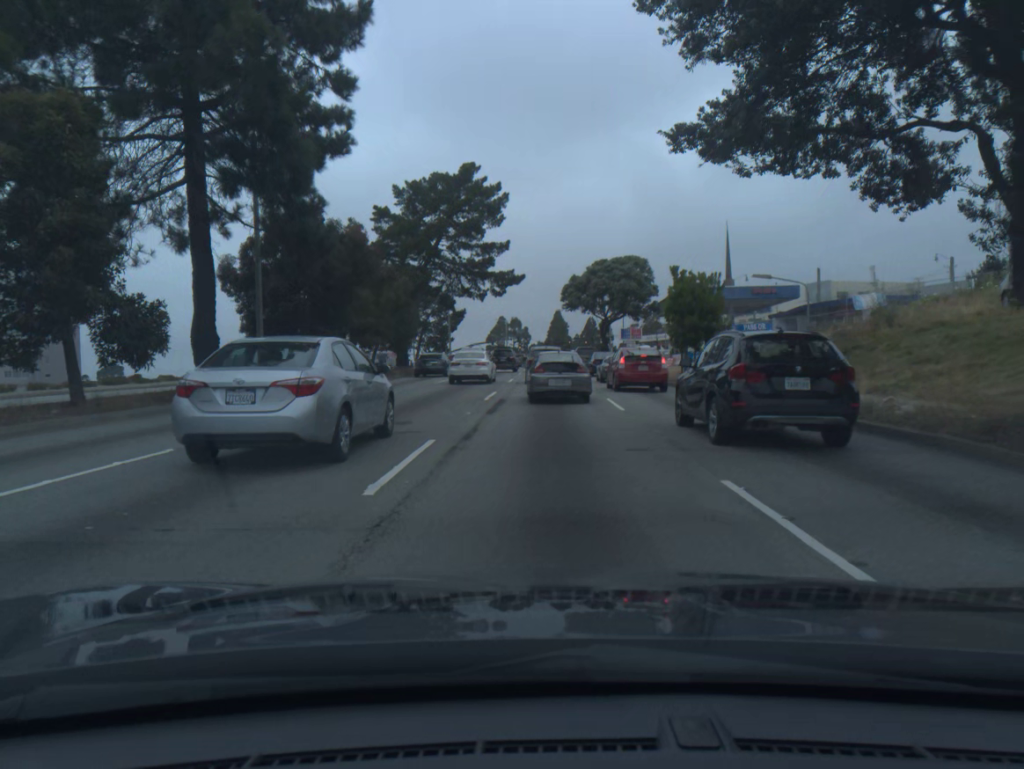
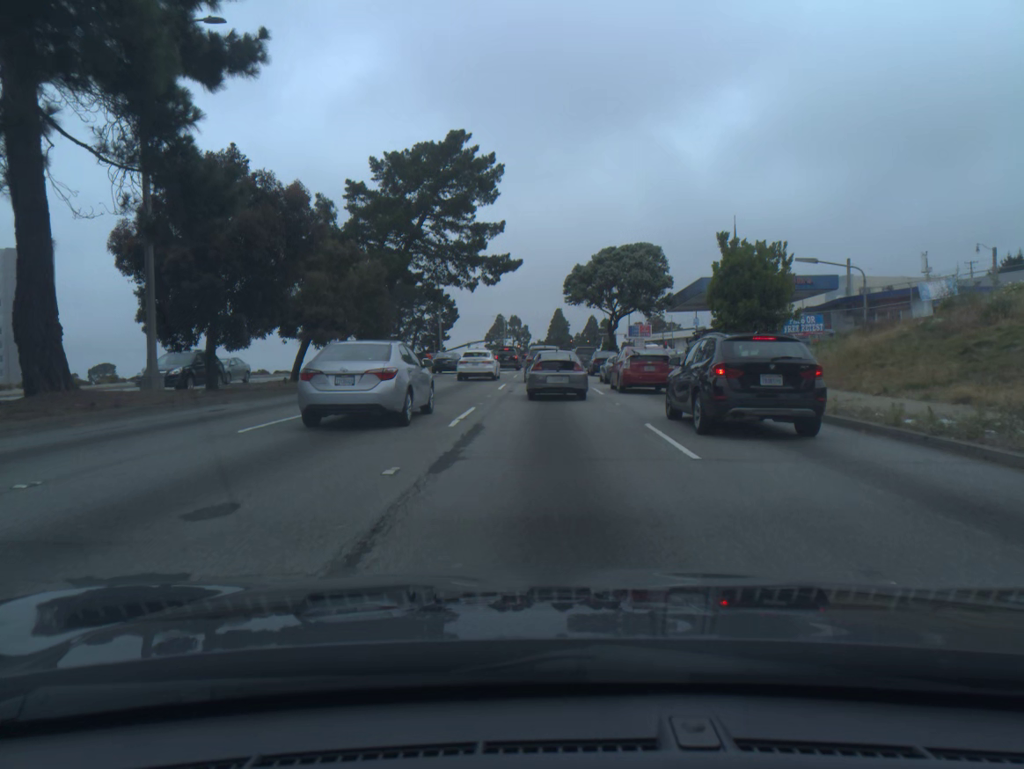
(0.0, +8.2) m; 0°
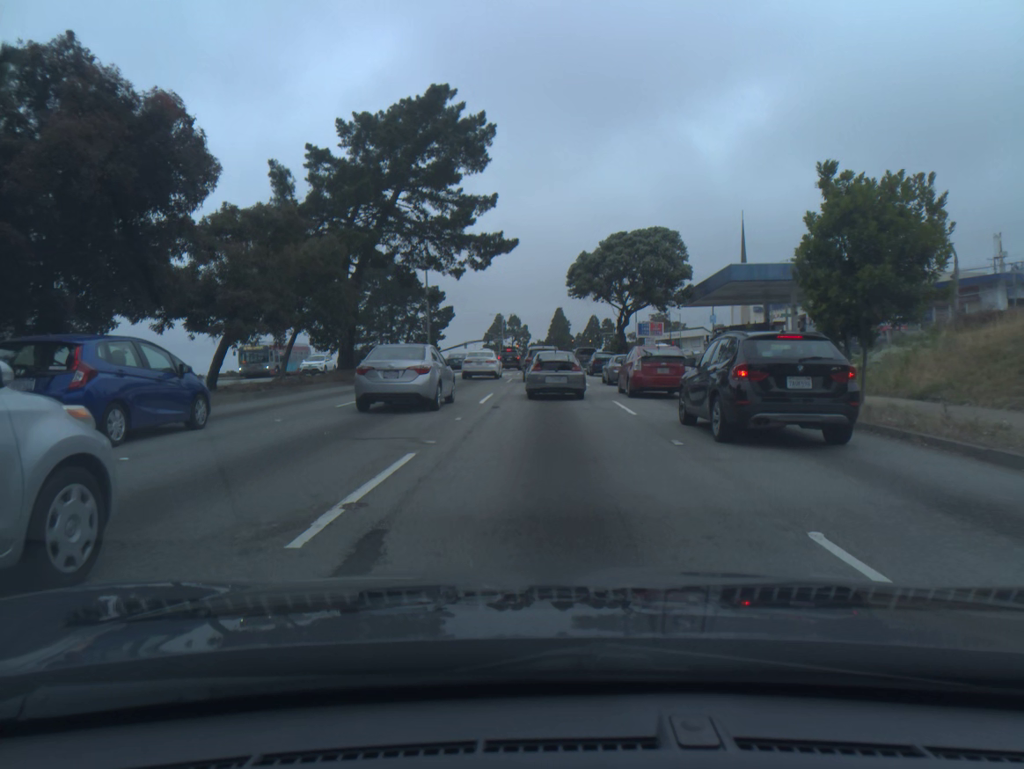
(0.0, +8.2) m; 0°
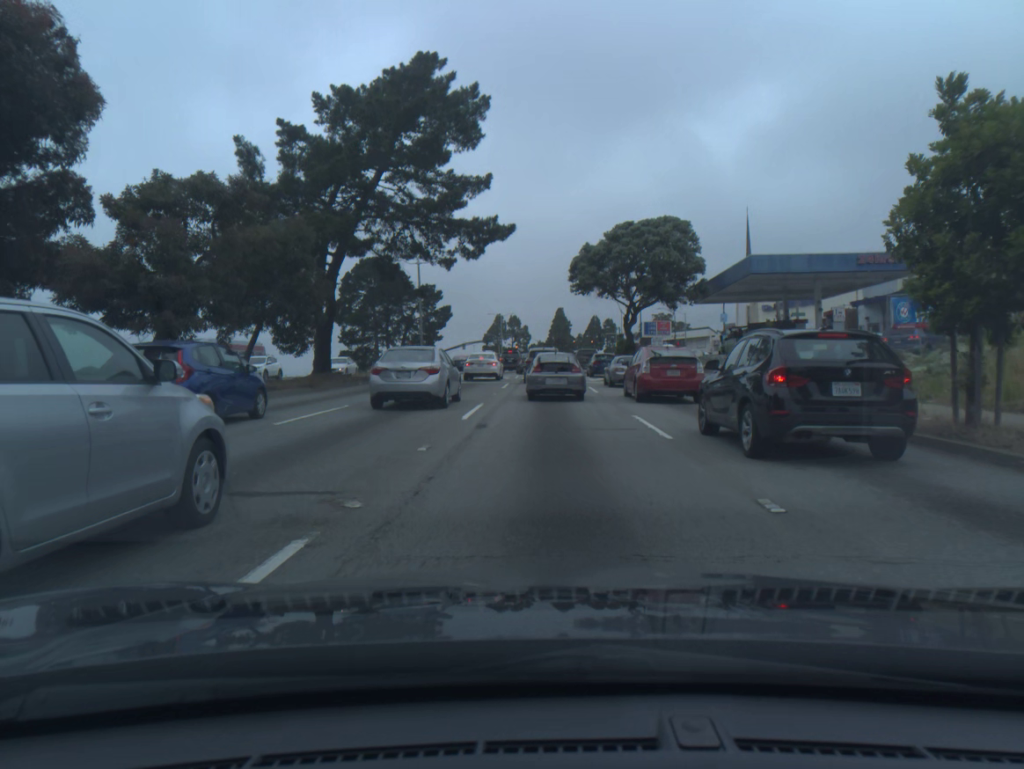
(0.0, +4.3) m; 0°
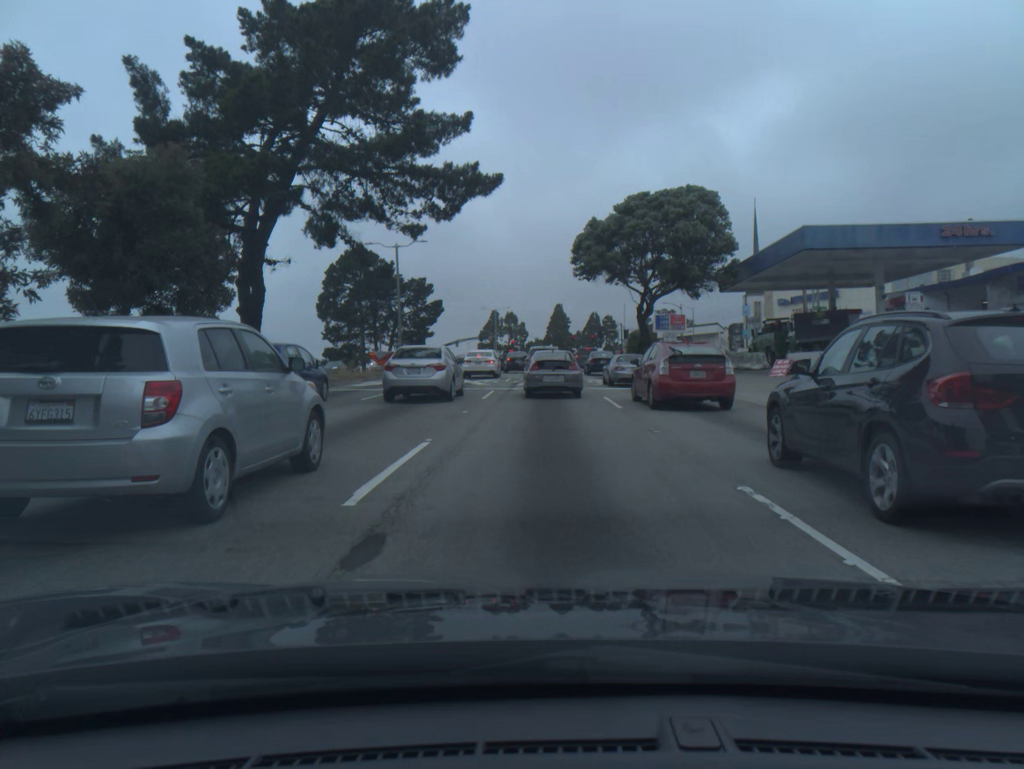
(0.0, +8.6) m; 0°
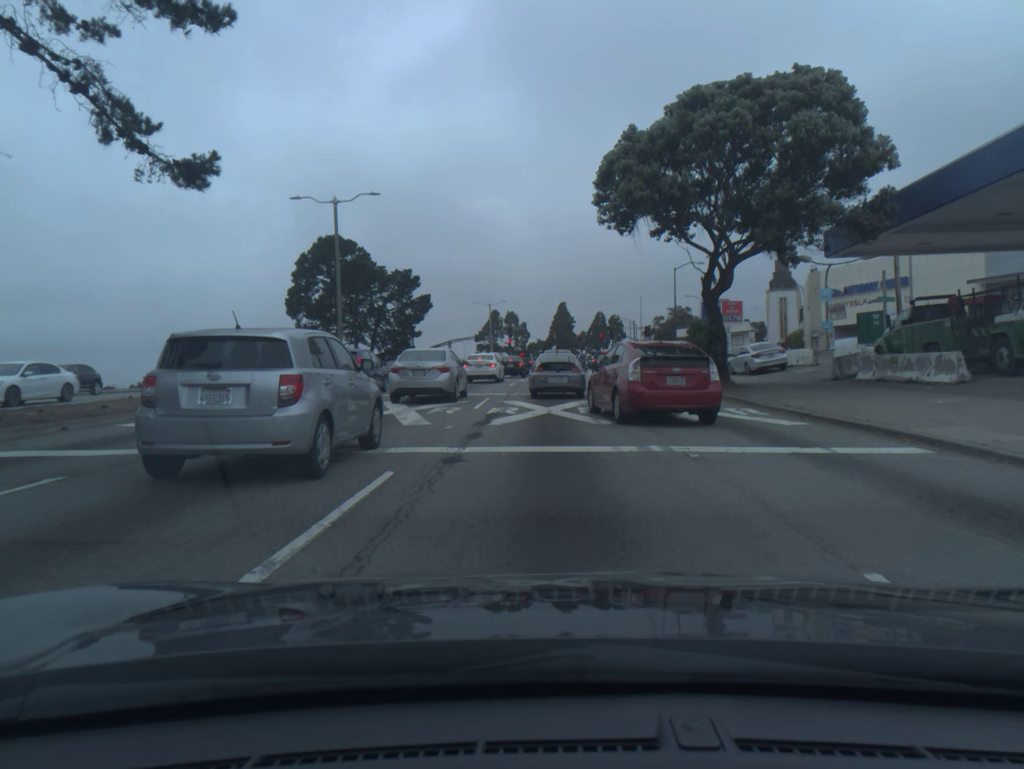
(-0.1, +17.4) m; -1°
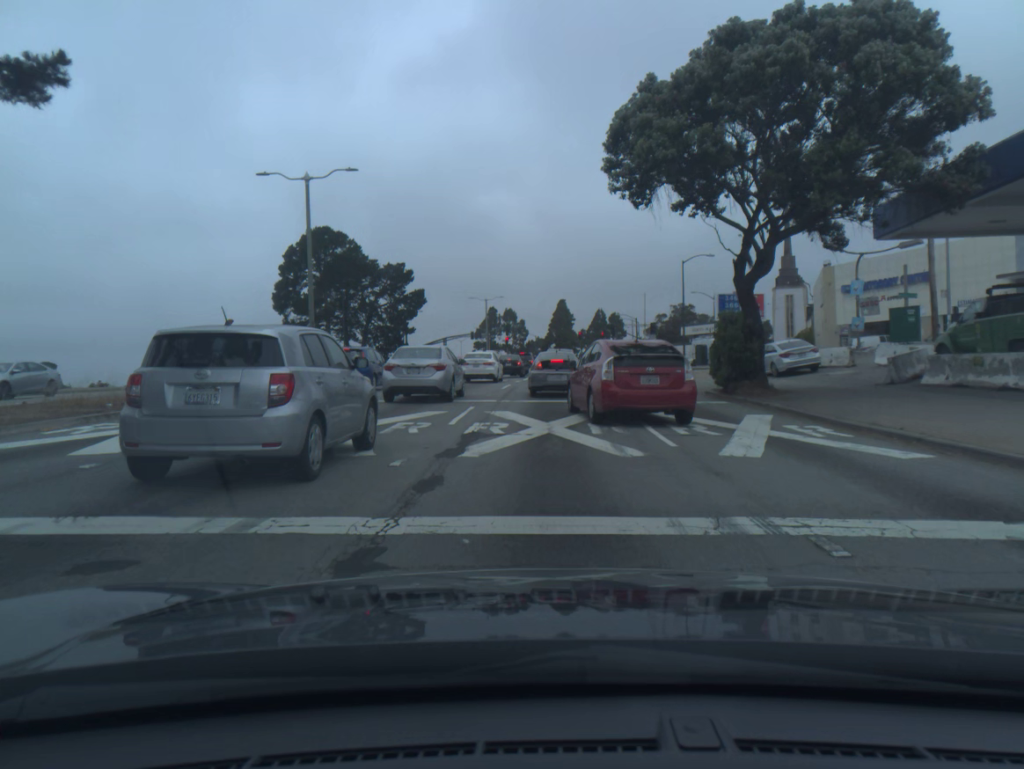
(0.0, +4.5) m; 0°
